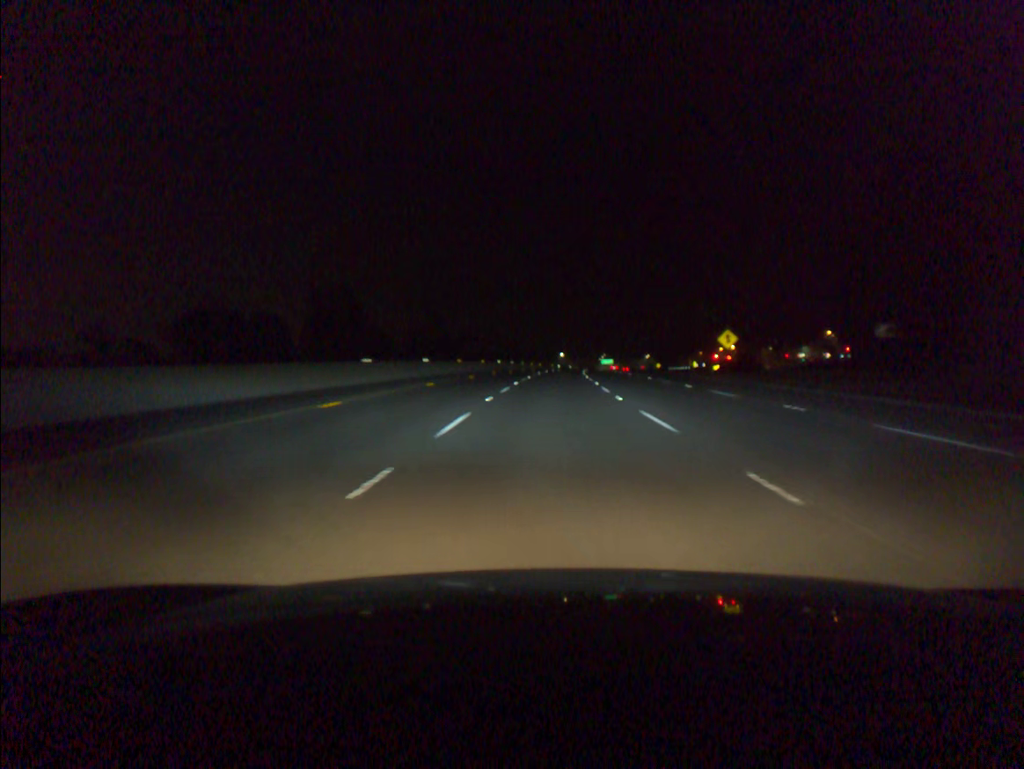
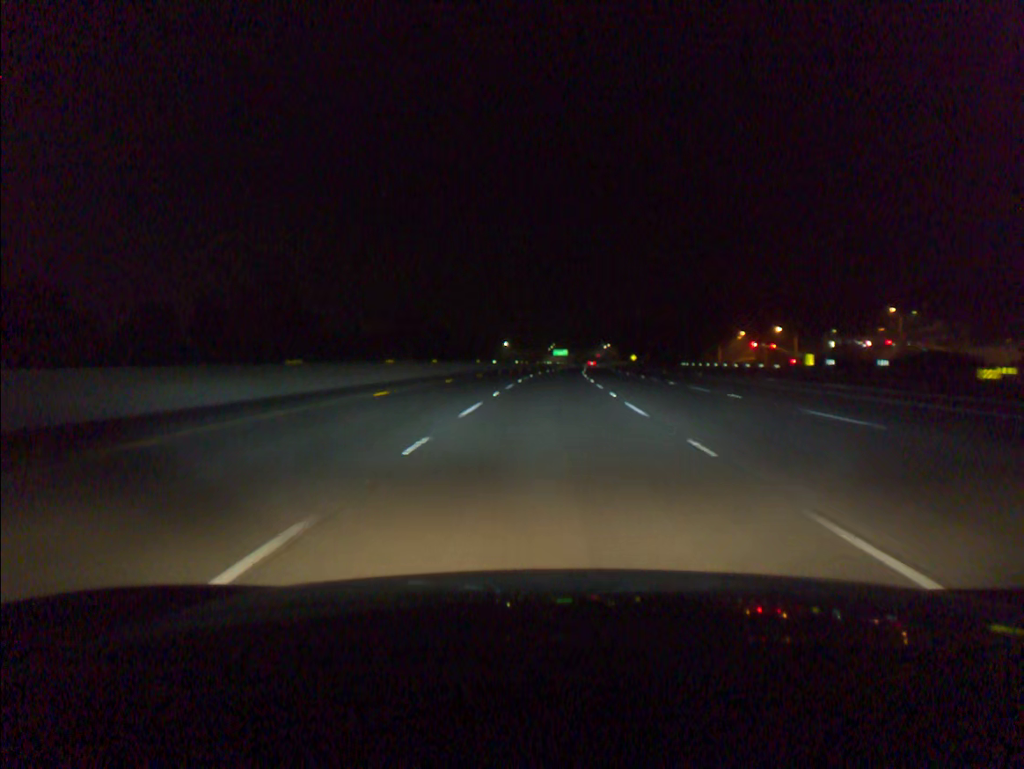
(+3.4, +96.1) m; +4°
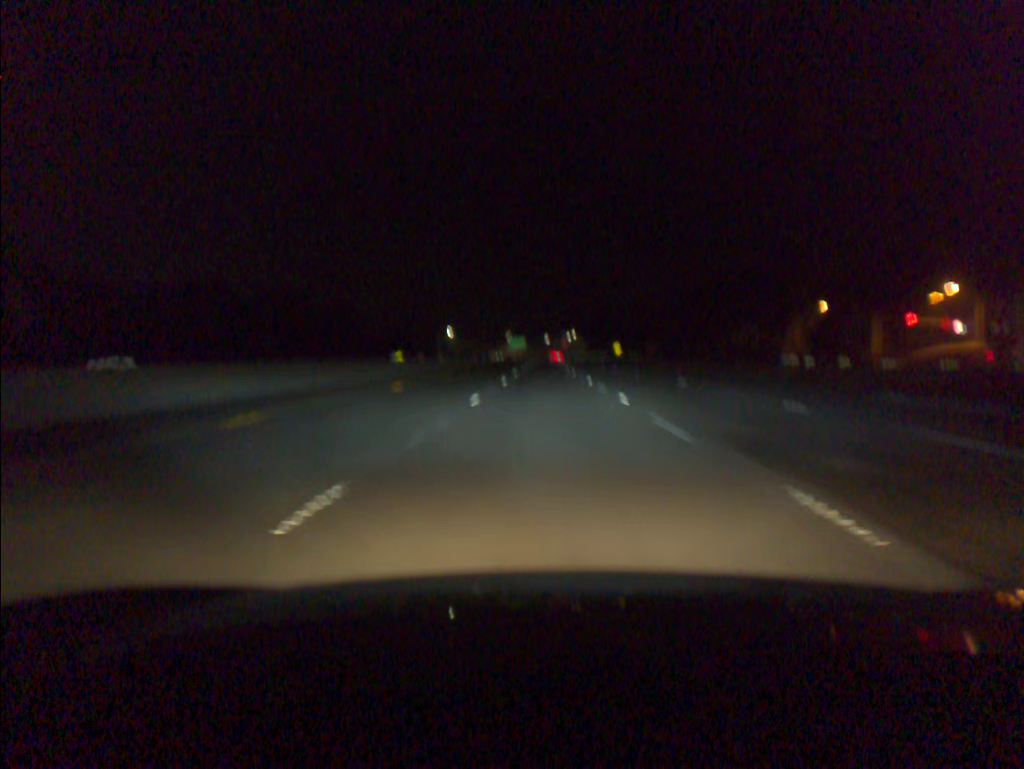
(+2.1, +77.0) m; +3°
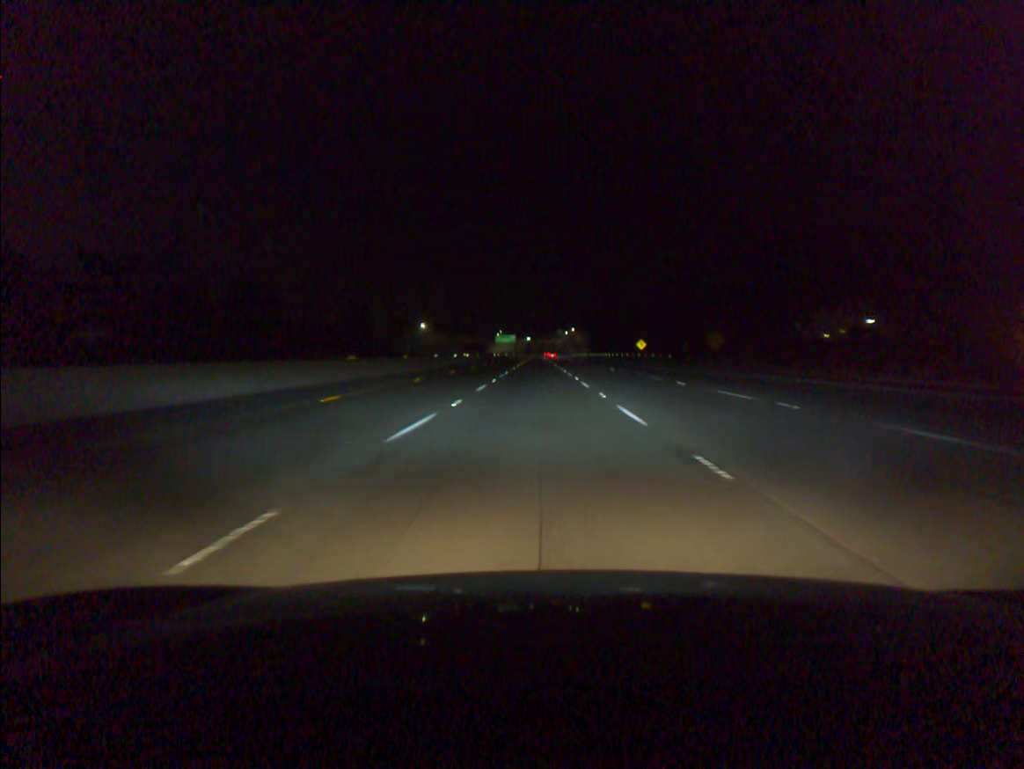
(+0.4, +57.7) m; 0°
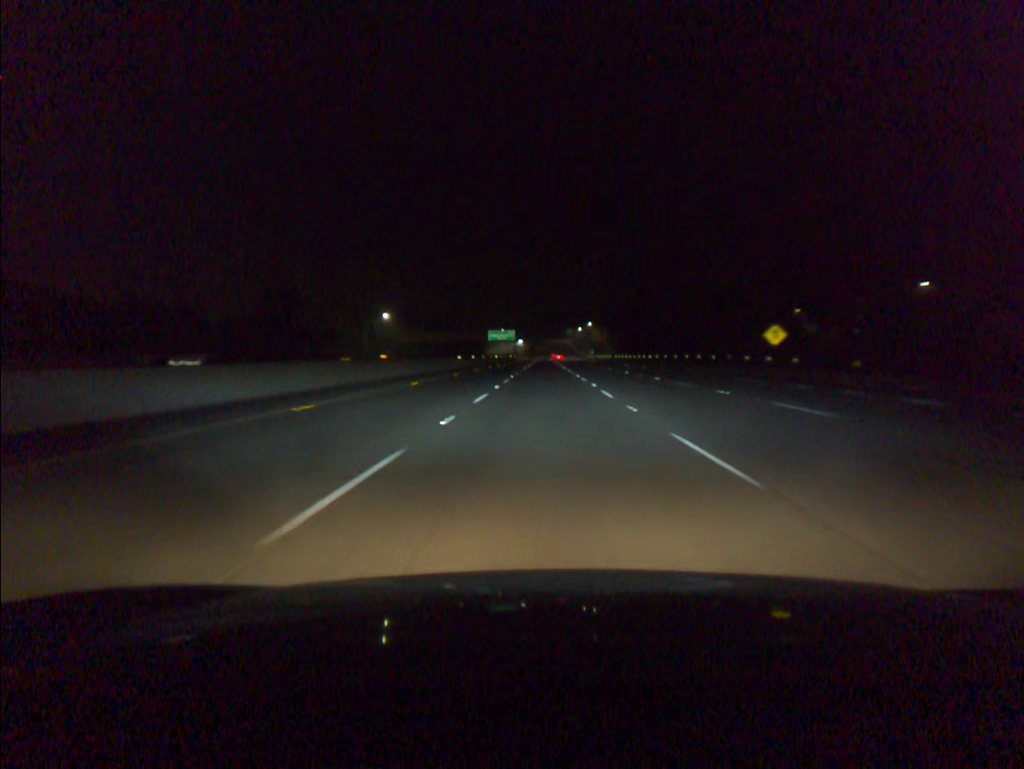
(-0.5, +76.6) m; 0°
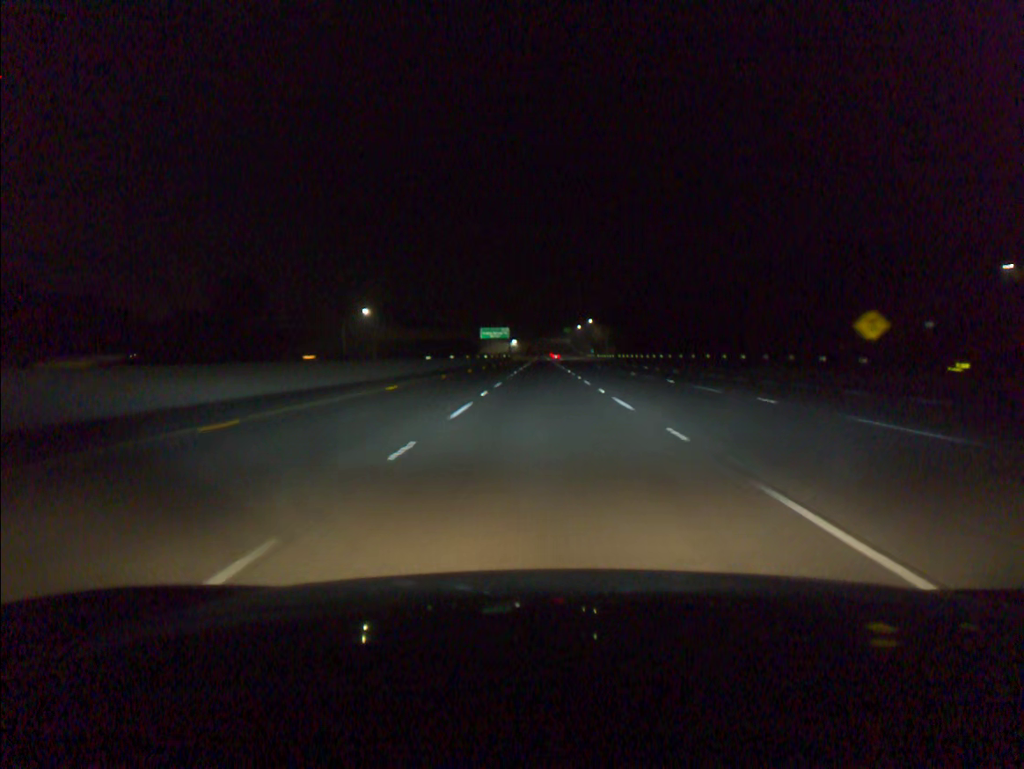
(0.0, +19.1) m; 0°
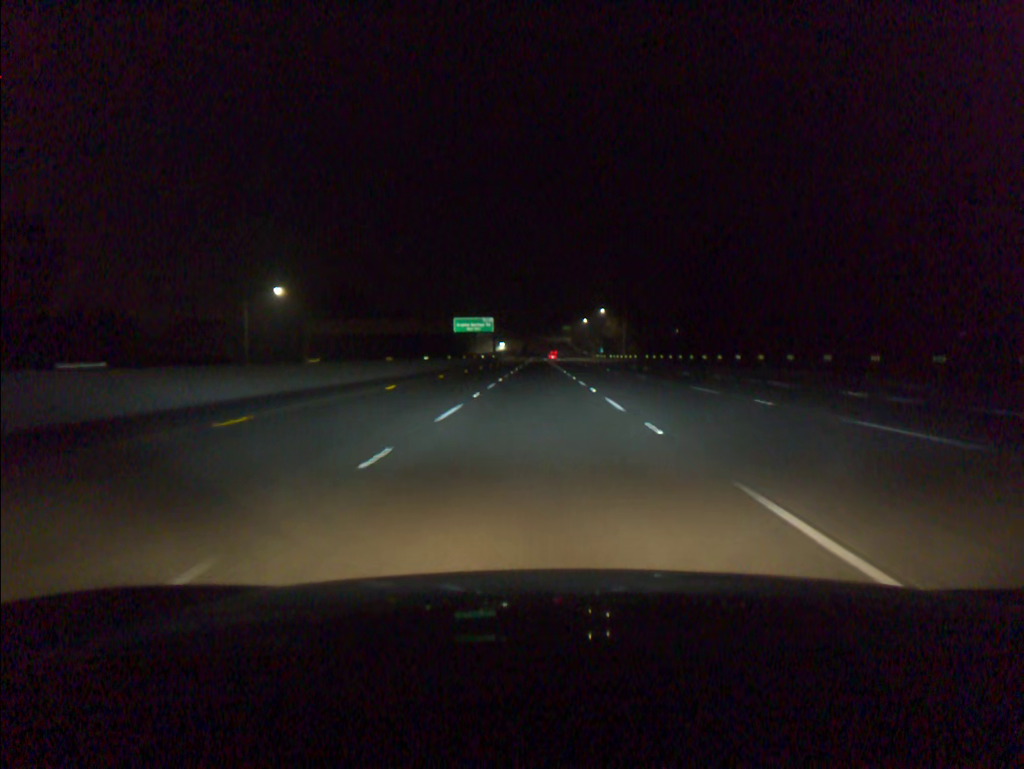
(+0.2, +57.4) m; 0°
